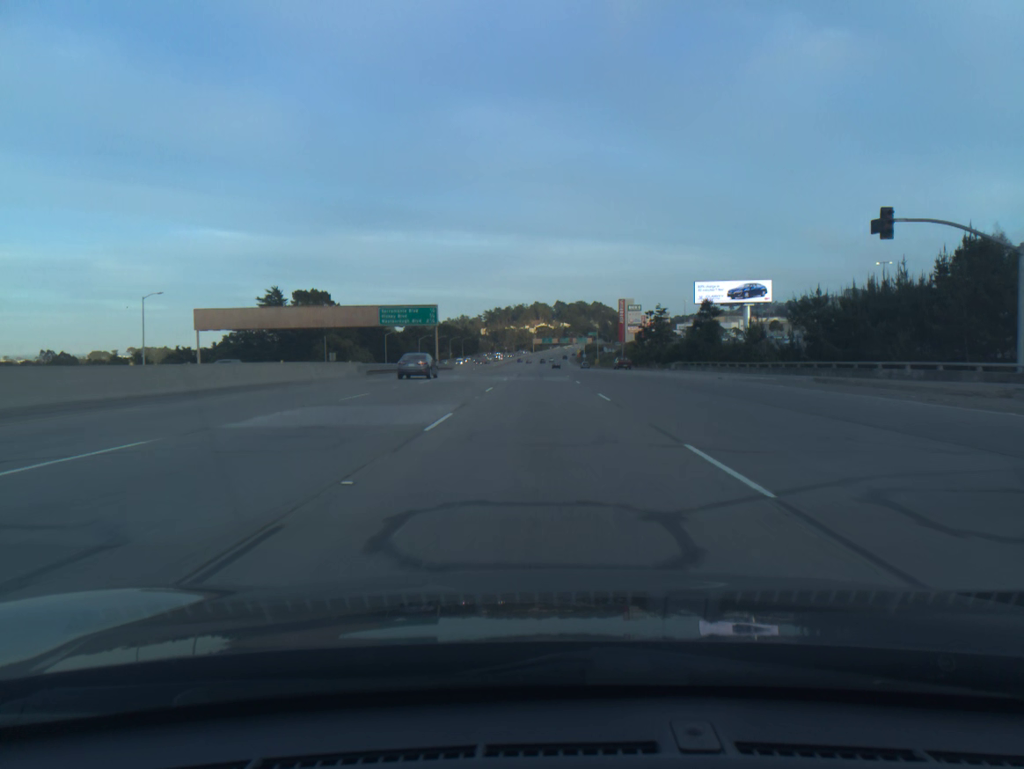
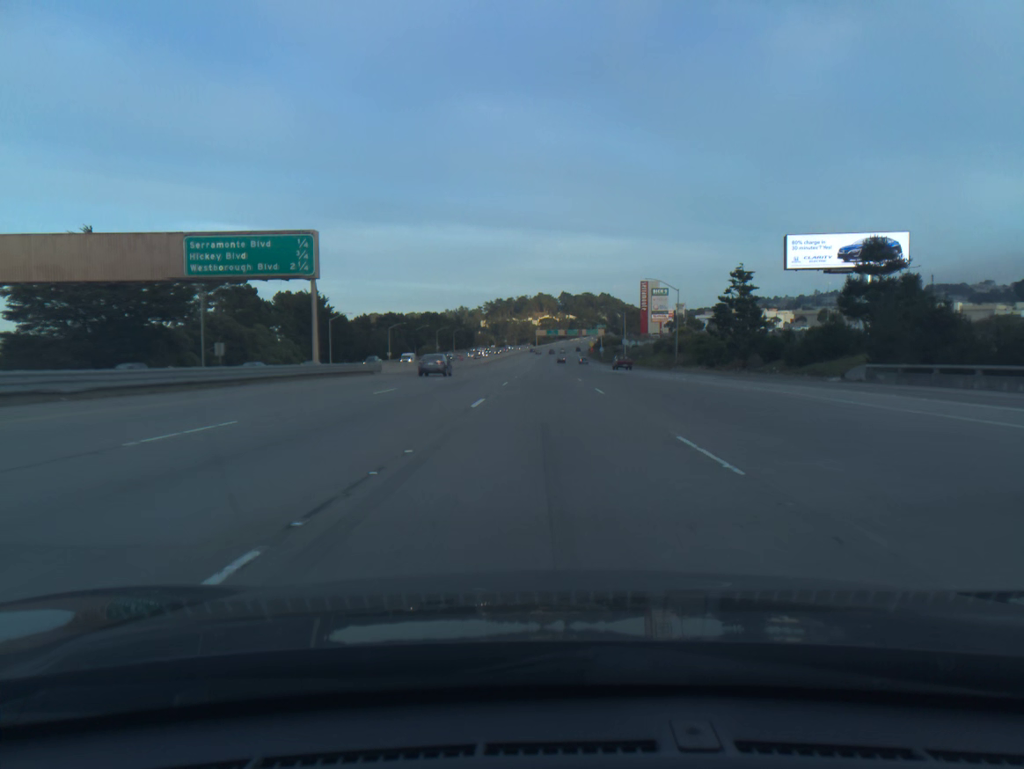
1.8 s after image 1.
(-0.3, +55.4) m; 0°
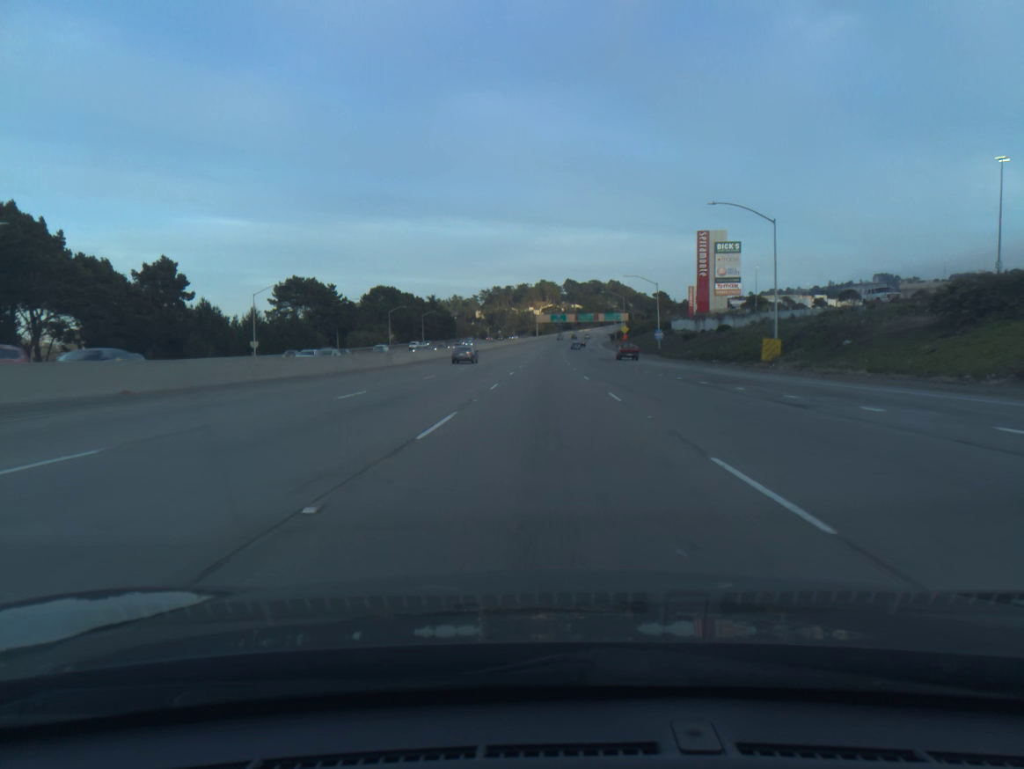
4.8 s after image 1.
(+0.3, +92.3) m; 0°
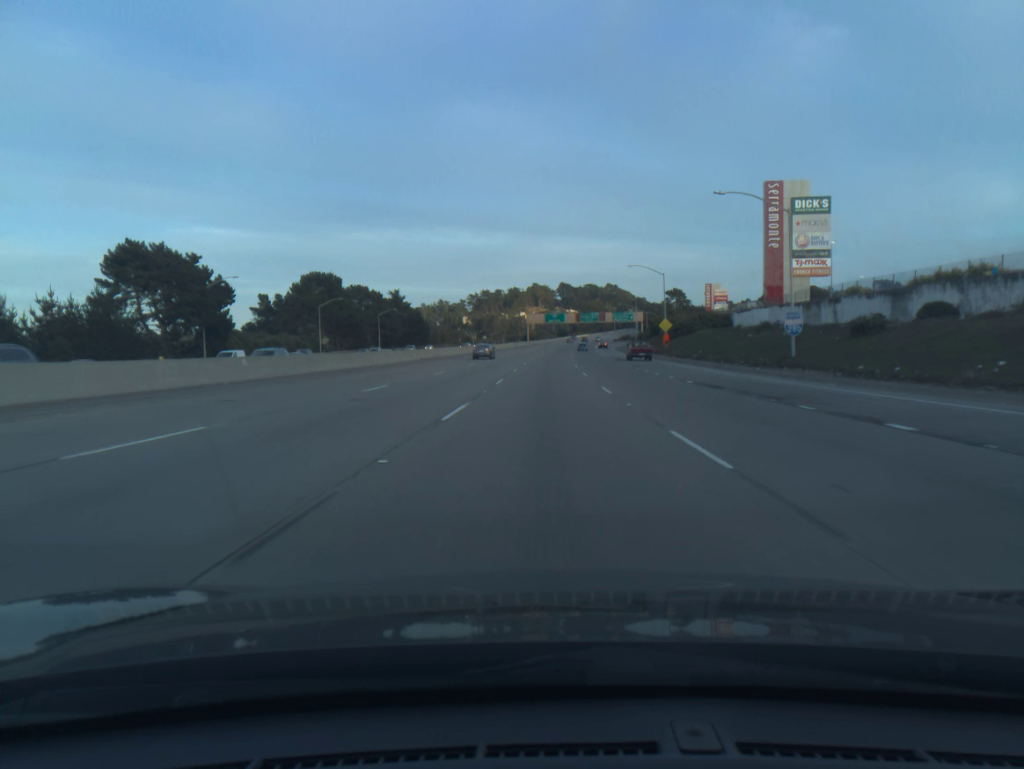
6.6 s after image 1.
(+0.2, +55.4) m; +1°
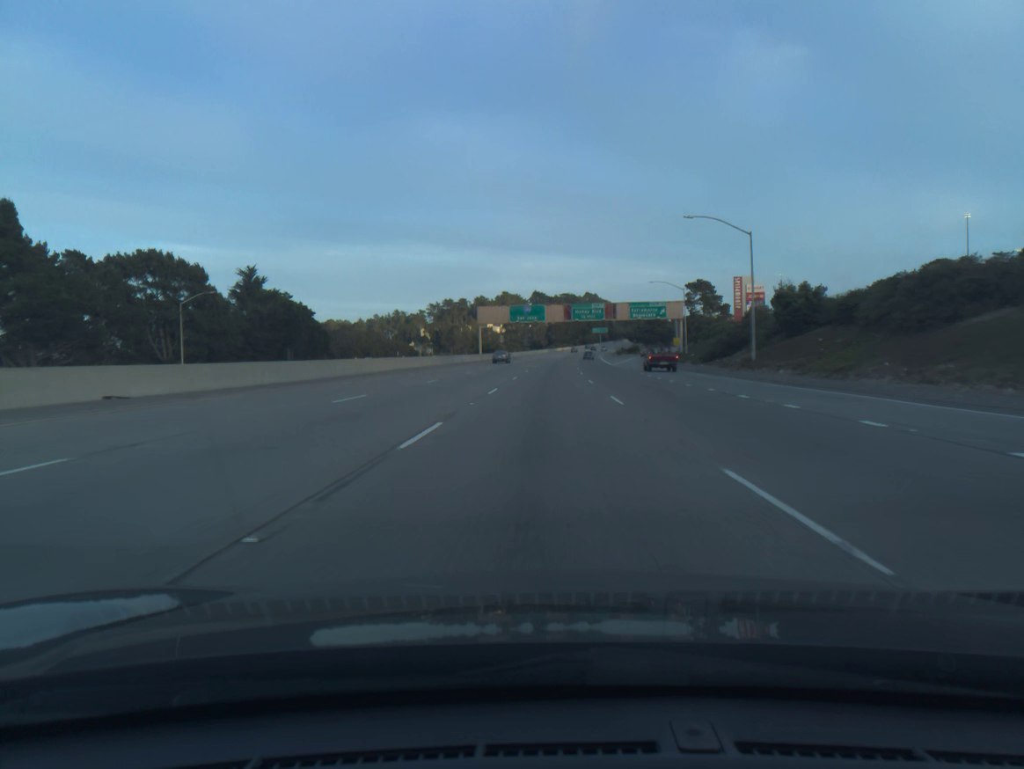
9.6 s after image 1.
(+1.5, +91.5) m; +2°
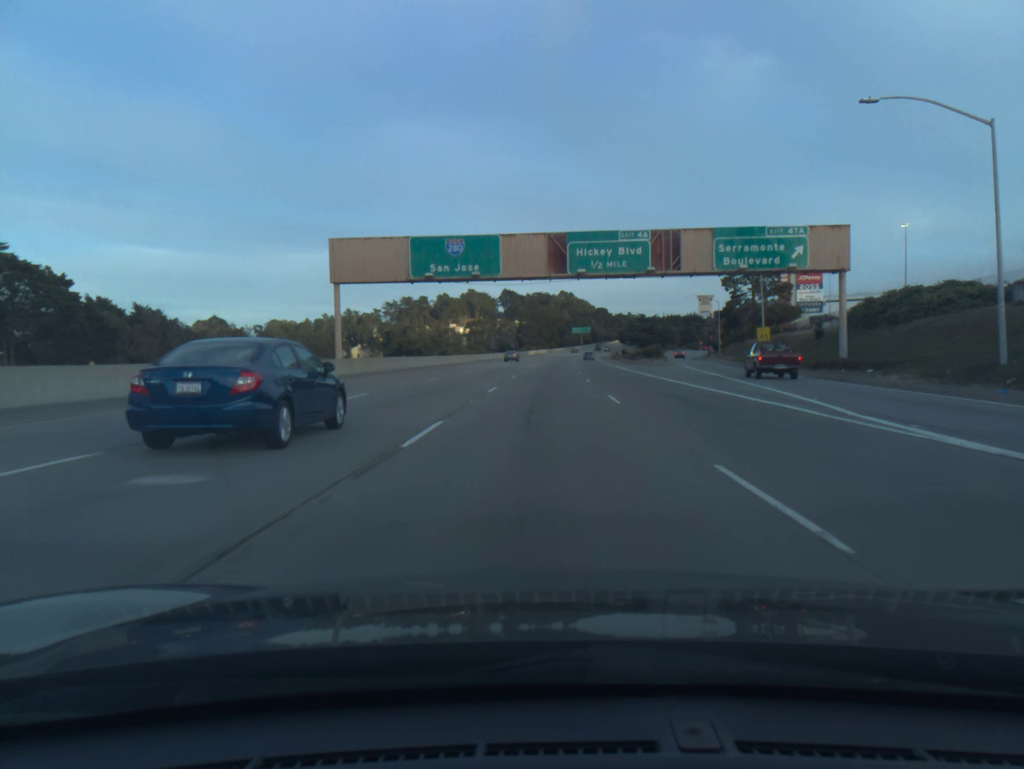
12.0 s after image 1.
(+1.2, +72.7) m; +2°
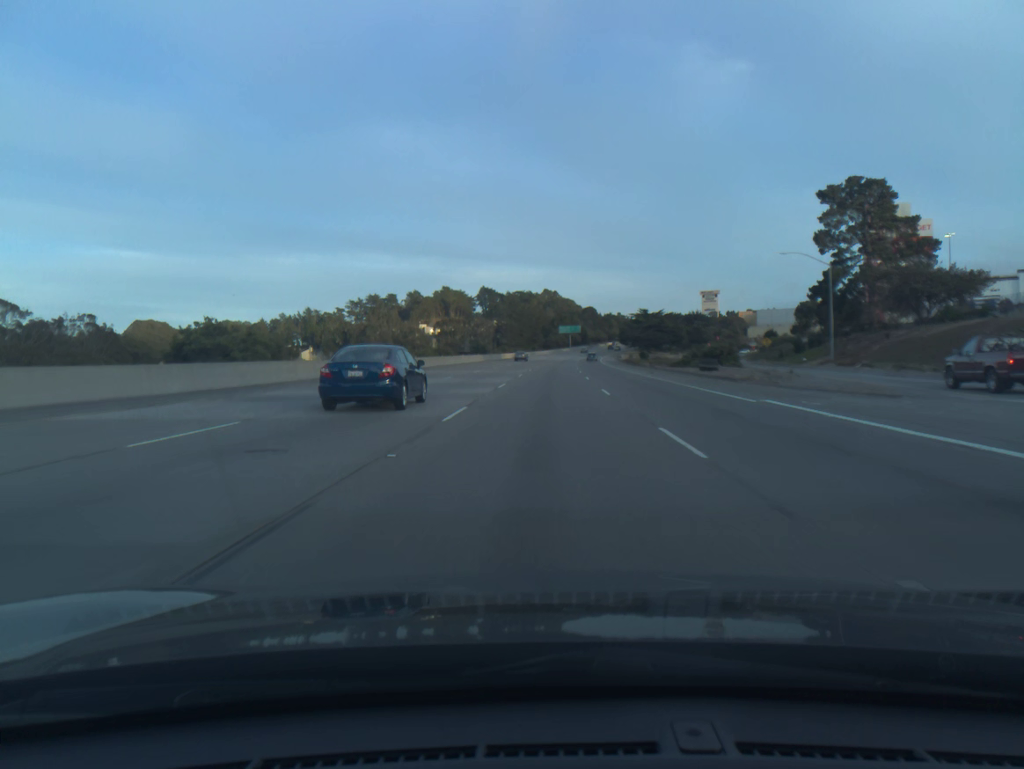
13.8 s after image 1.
(+0.7, +54.4) m; +1°
